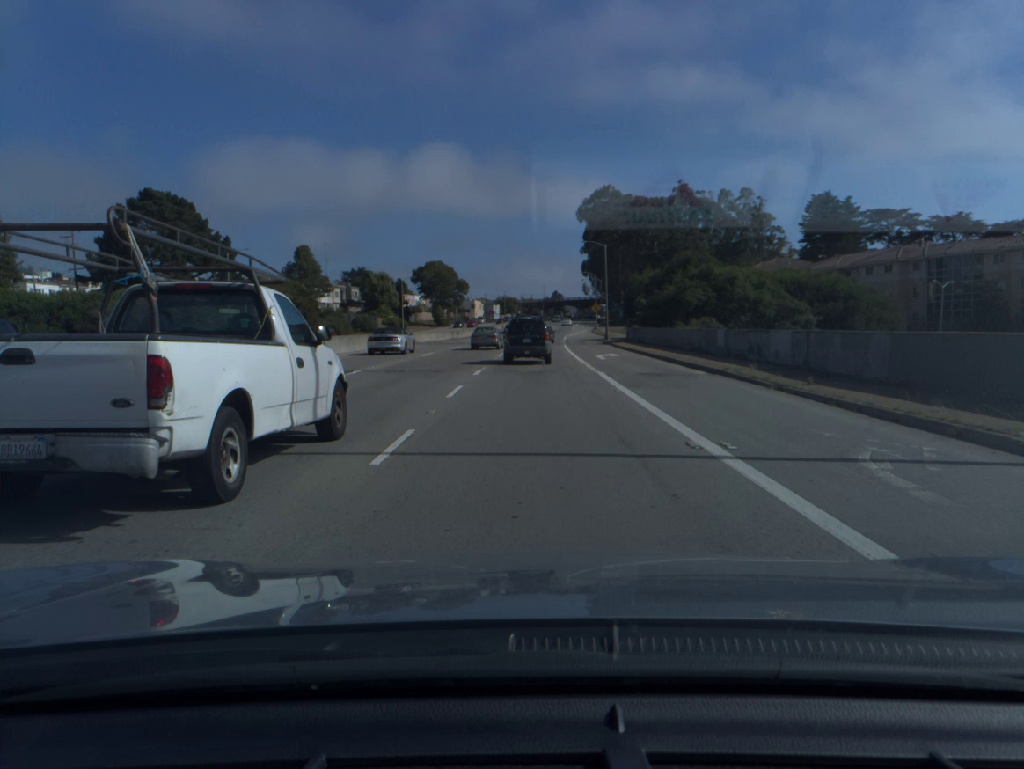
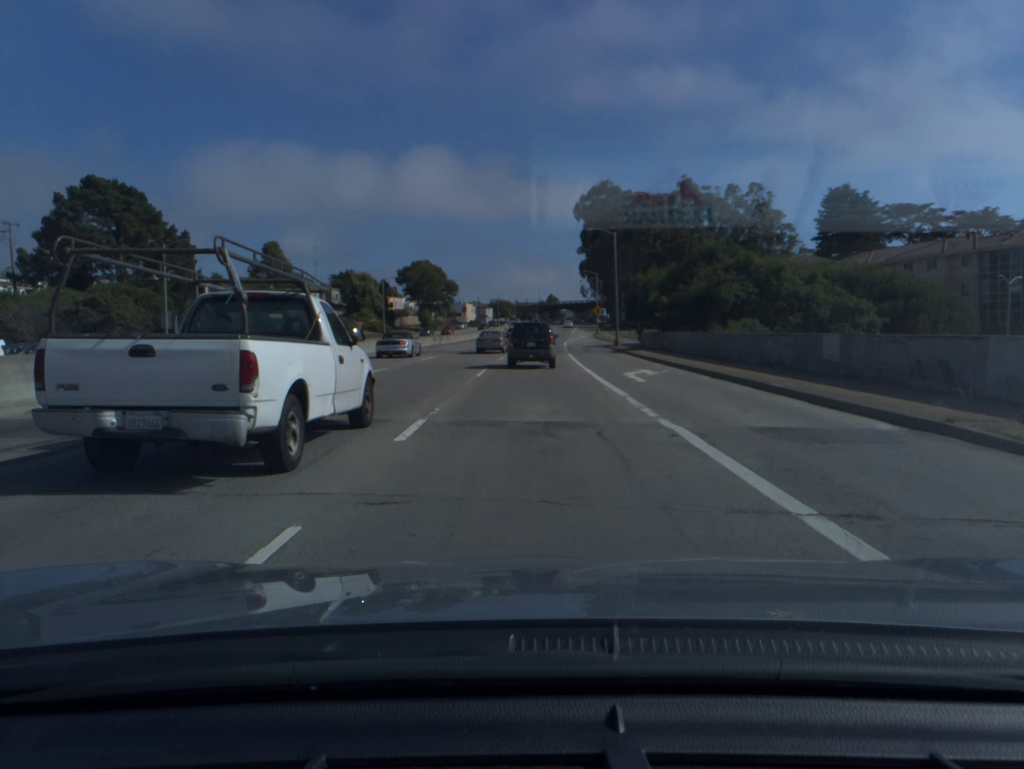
(0.0, +12.9) m; 0°
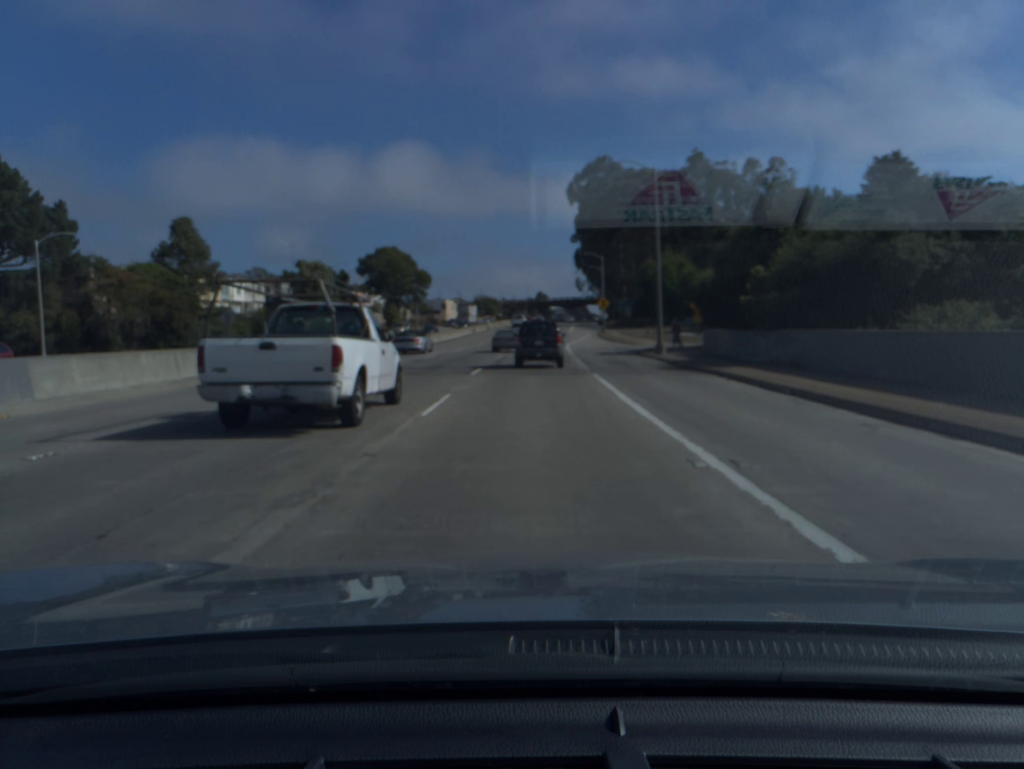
(+0.2, +25.3) m; +1°
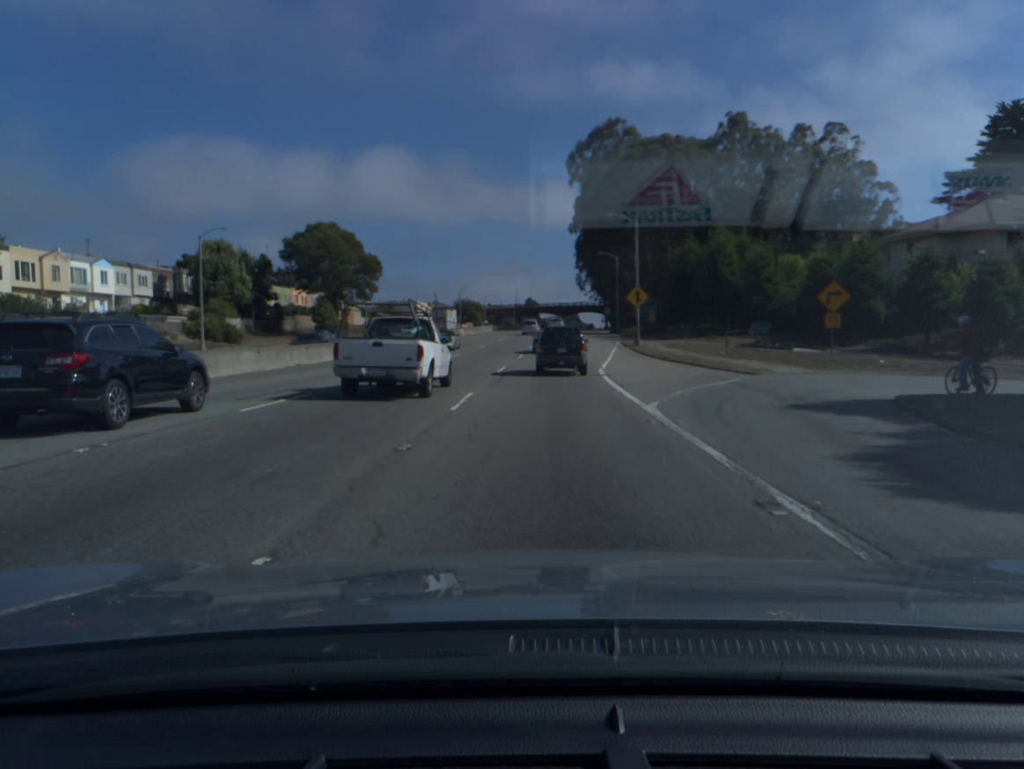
(+0.2, +37.7) m; +1°
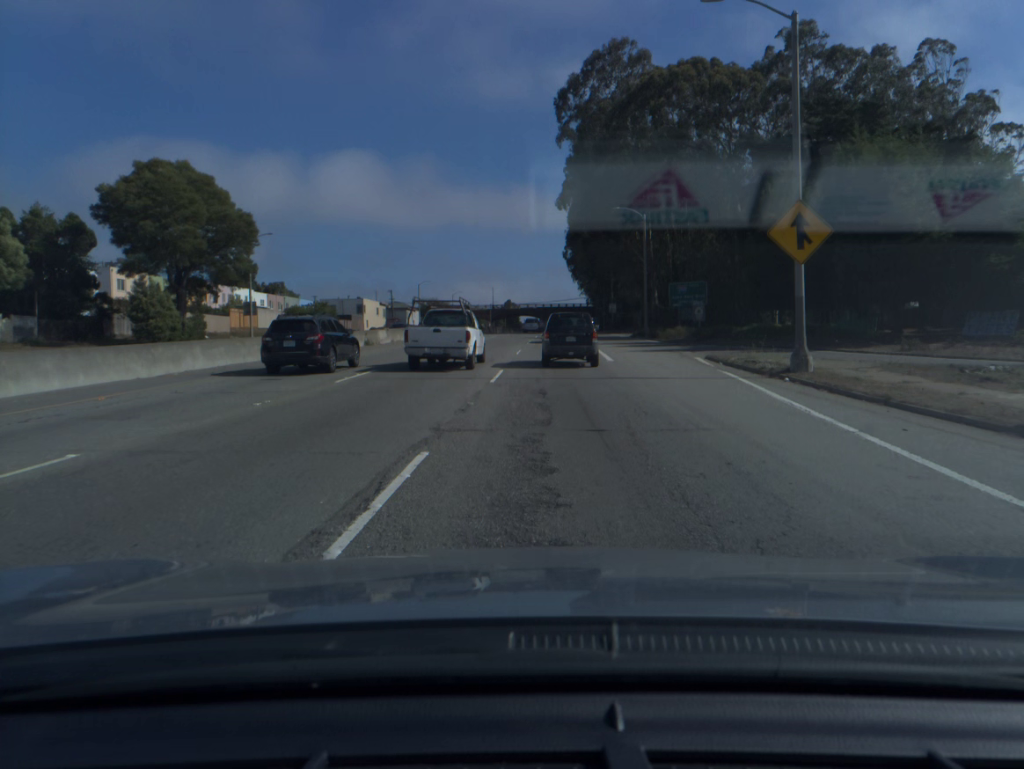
(+0.8, +38.9) m; +2°
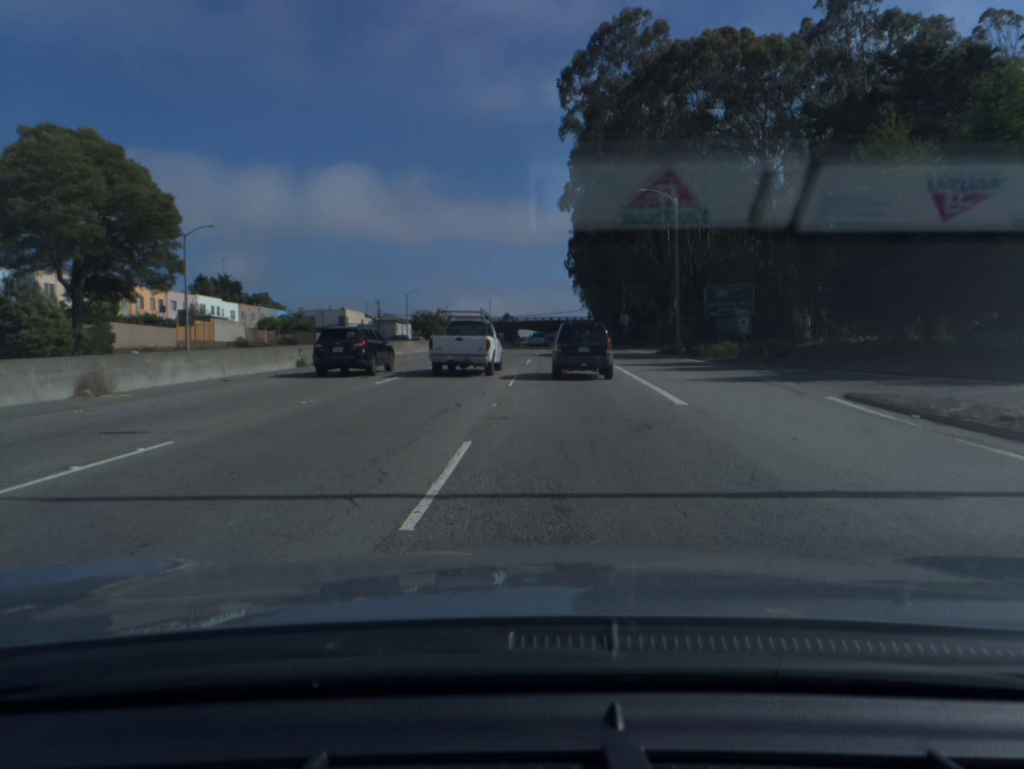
(0.0, +13.3) m; 0°
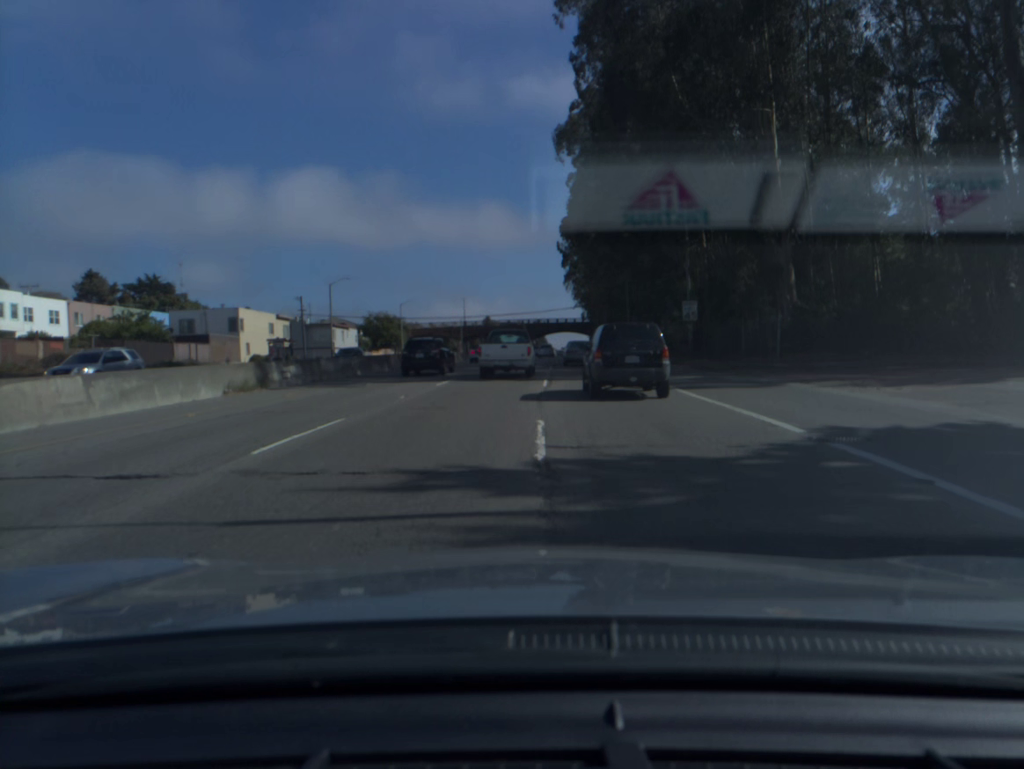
(+0.4, +40.7) m; +1°
